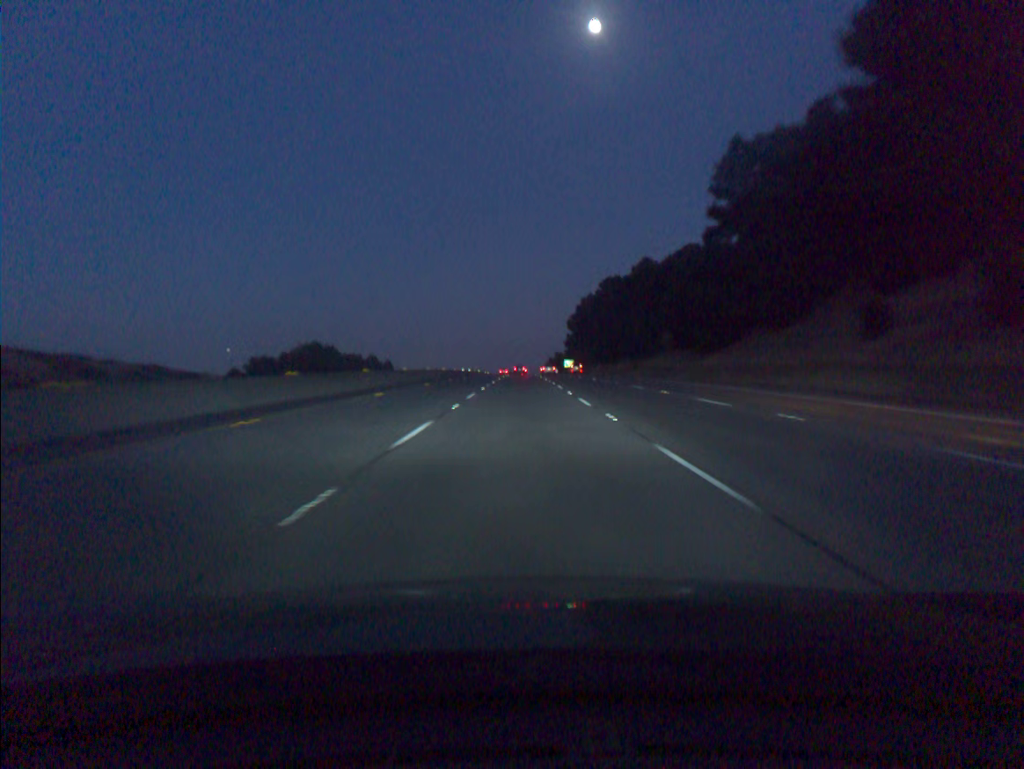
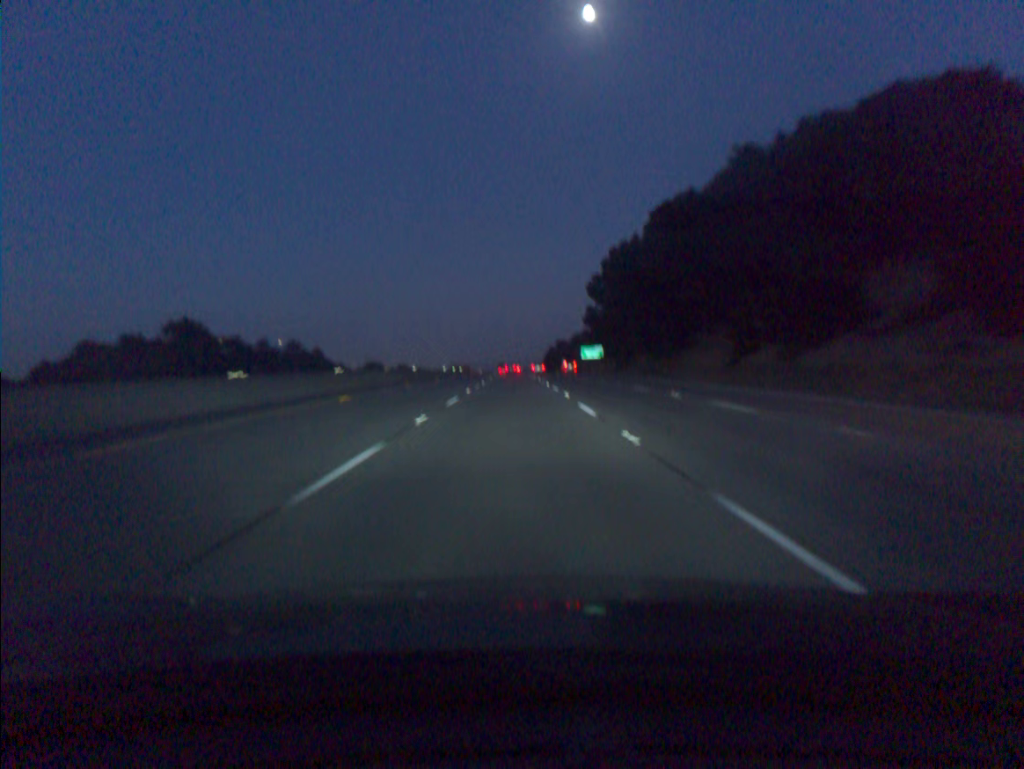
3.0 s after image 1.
(+0.5, +92.0) m; 0°
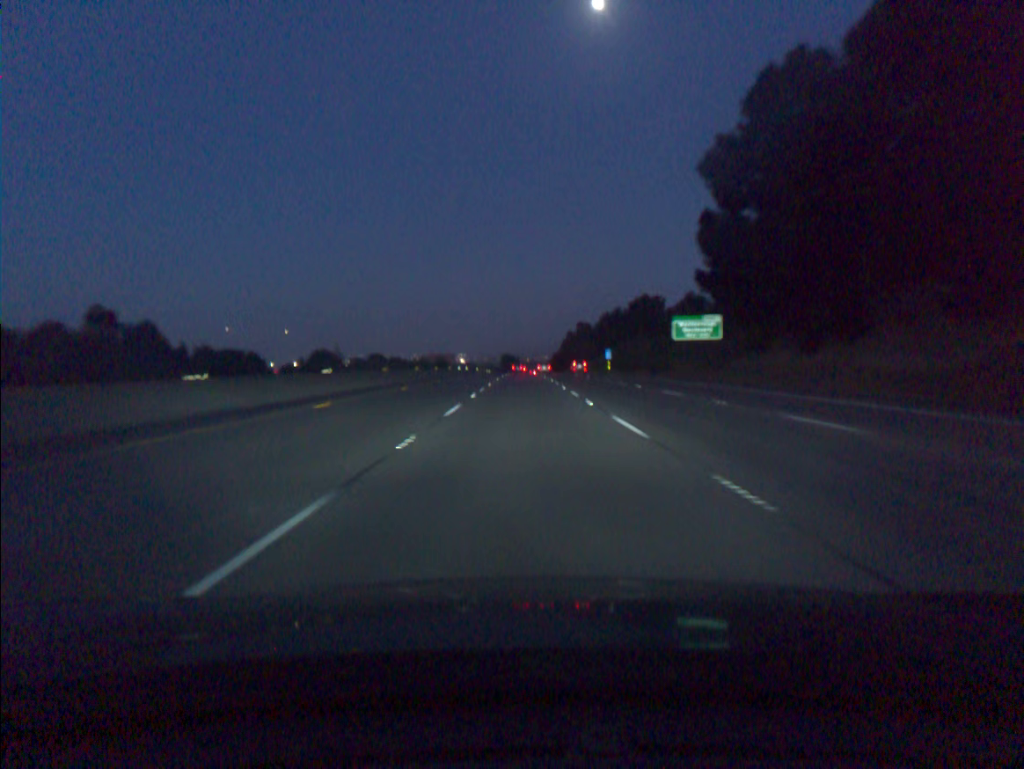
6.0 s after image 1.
(-0.6, +92.4) m; -1°
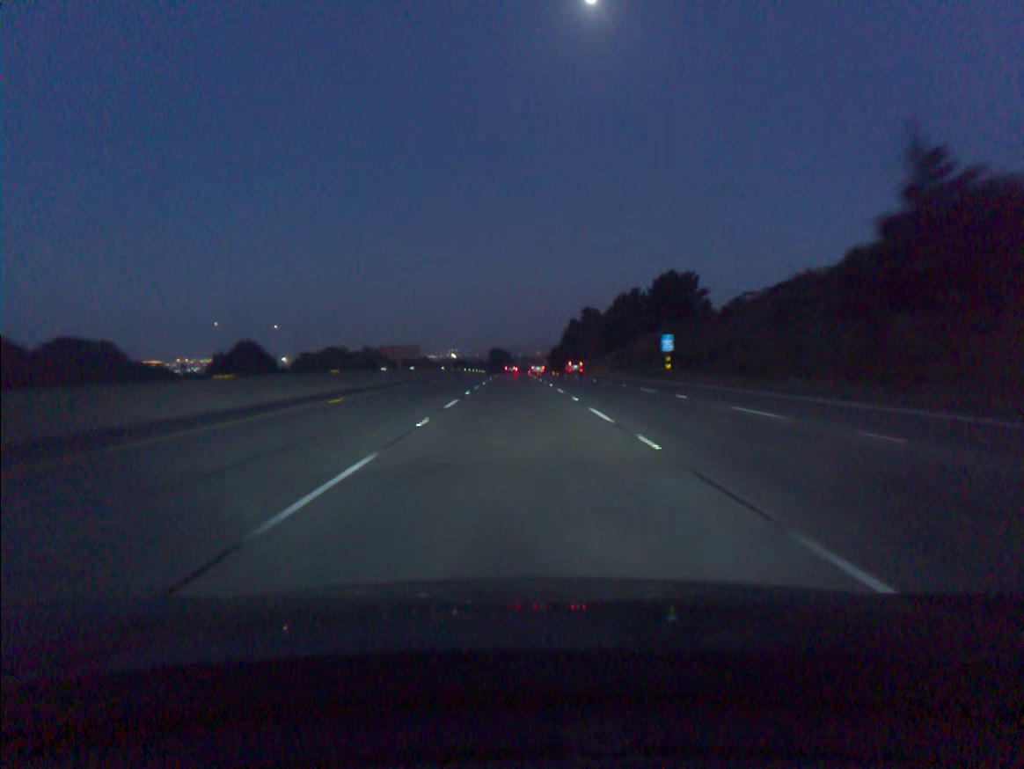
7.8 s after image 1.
(+0.3, +55.4) m; +1°
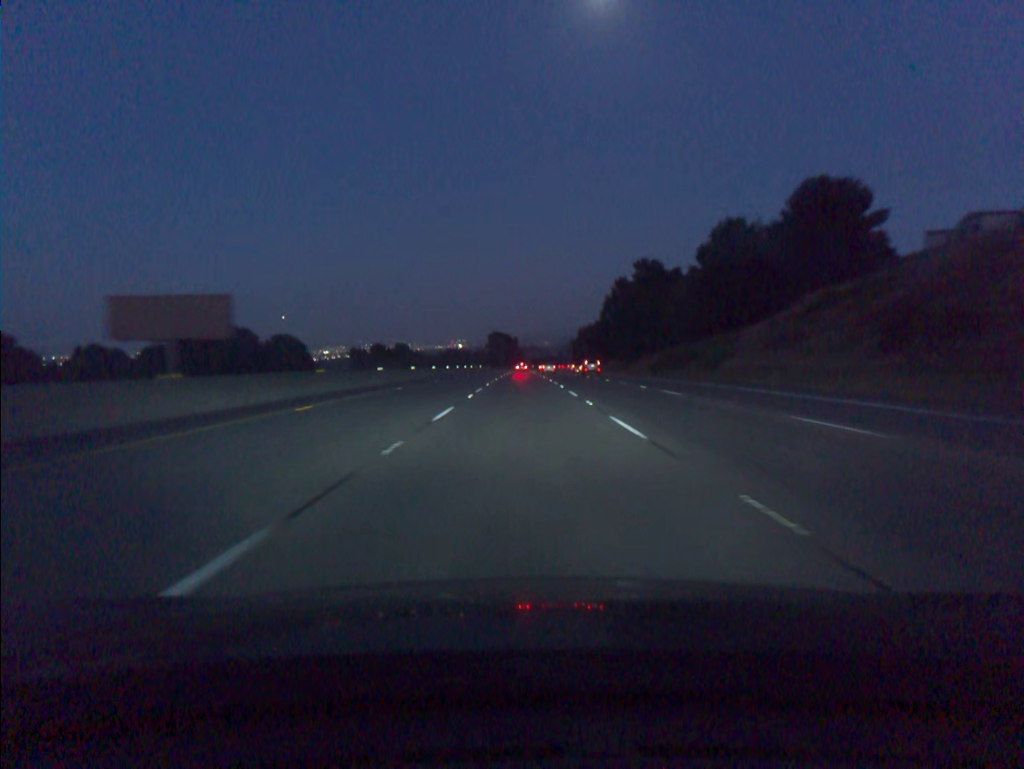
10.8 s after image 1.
(-0.5, +92.0) m; -1°
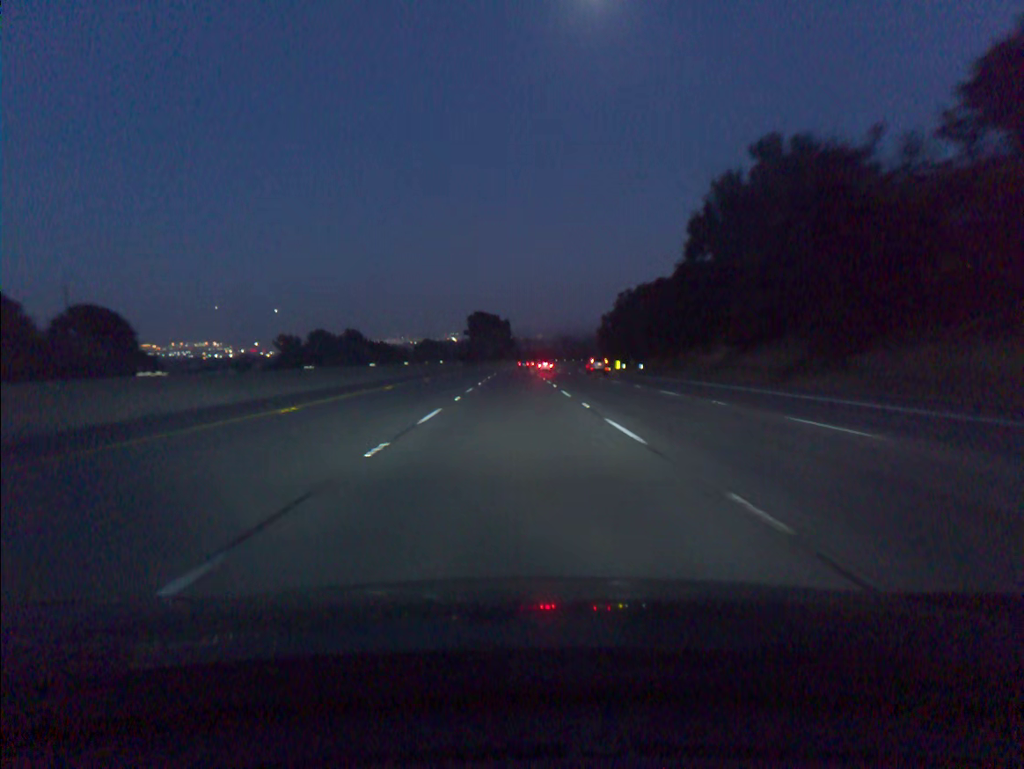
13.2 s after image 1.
(+0.3, +73.7) m; 0°
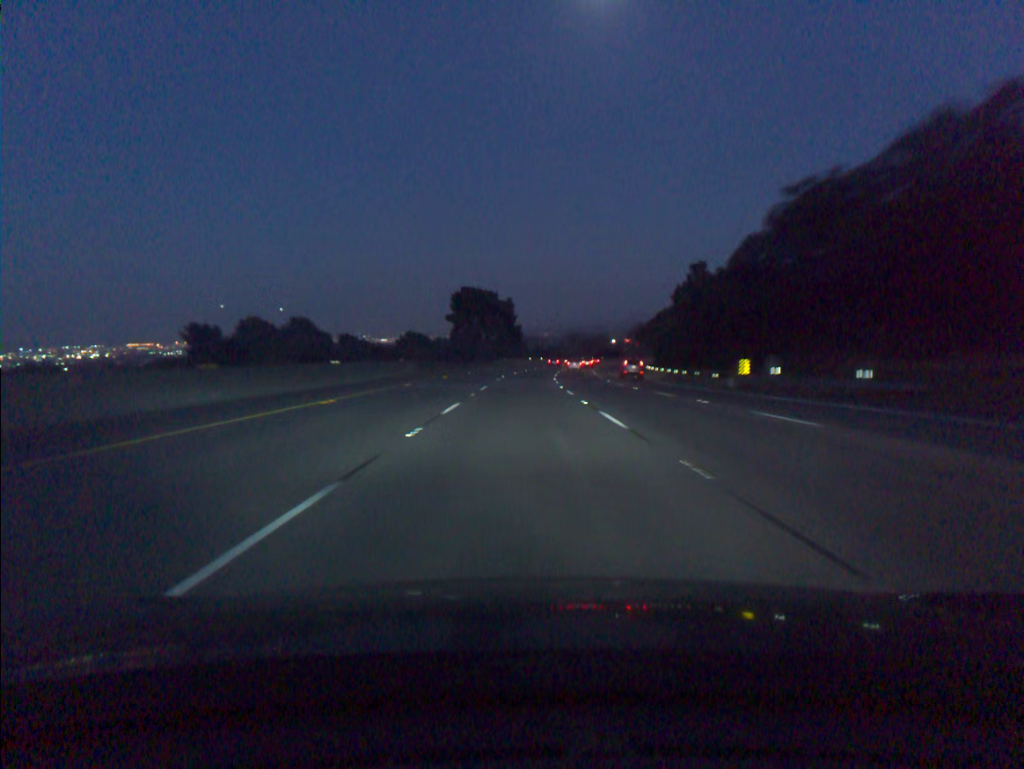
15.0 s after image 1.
(-0.2, +55.6) m; 0°
